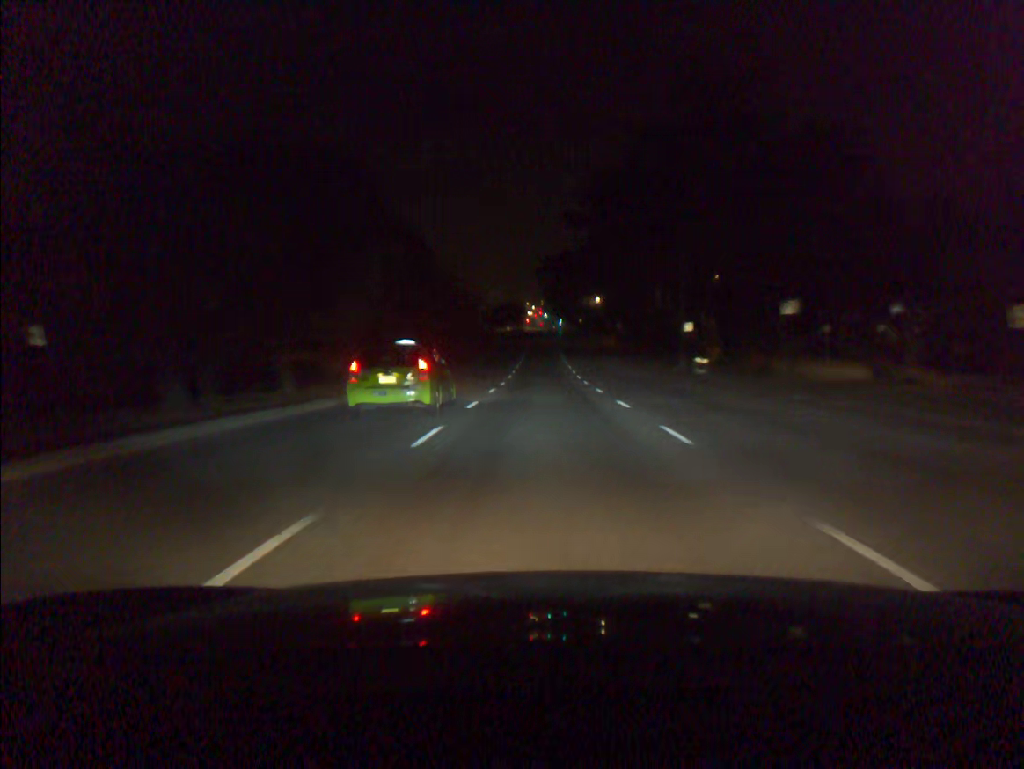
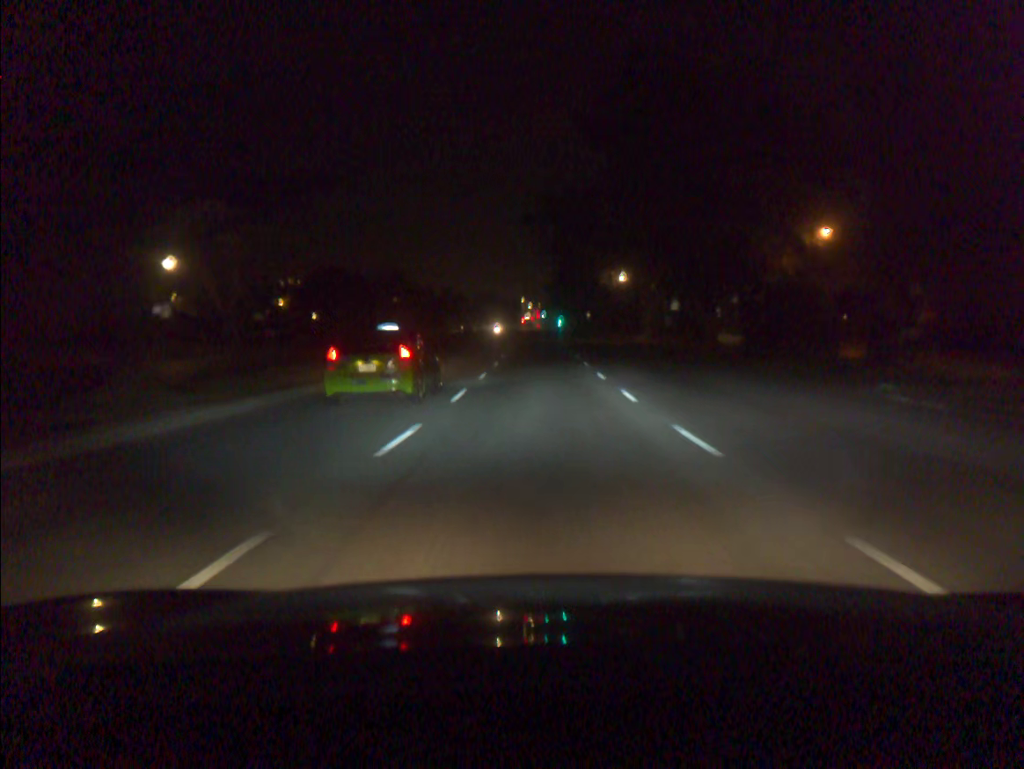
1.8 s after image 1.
(+0.1, +37.5) m; 0°
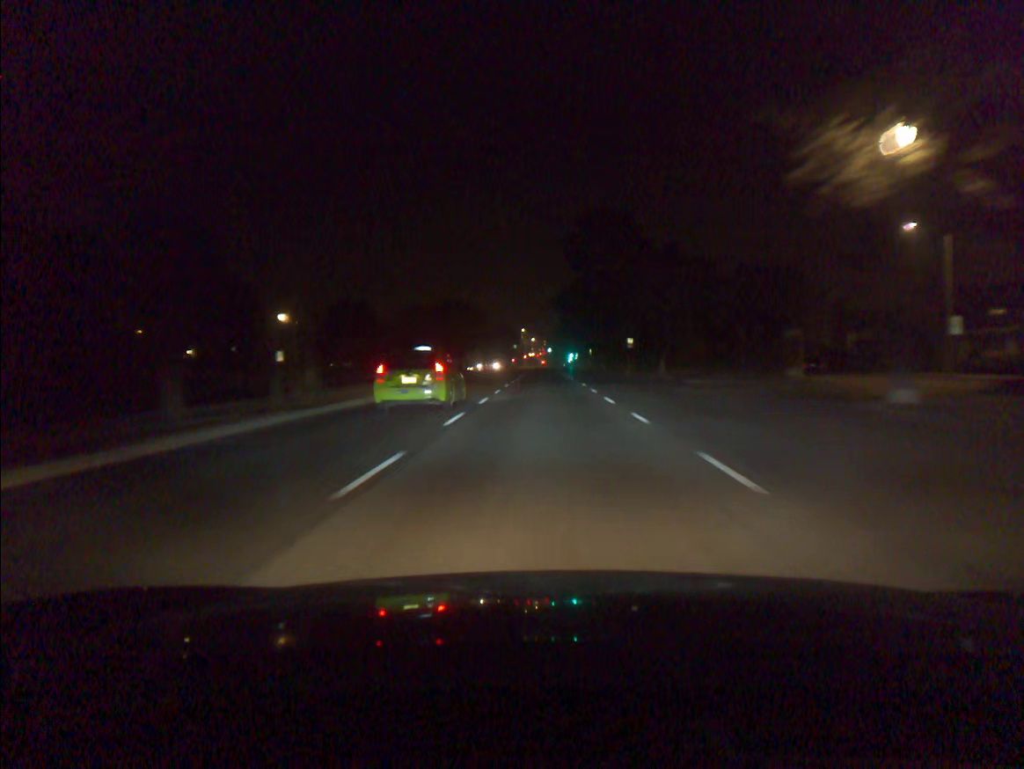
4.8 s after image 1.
(-0.2, +60.2) m; 0°
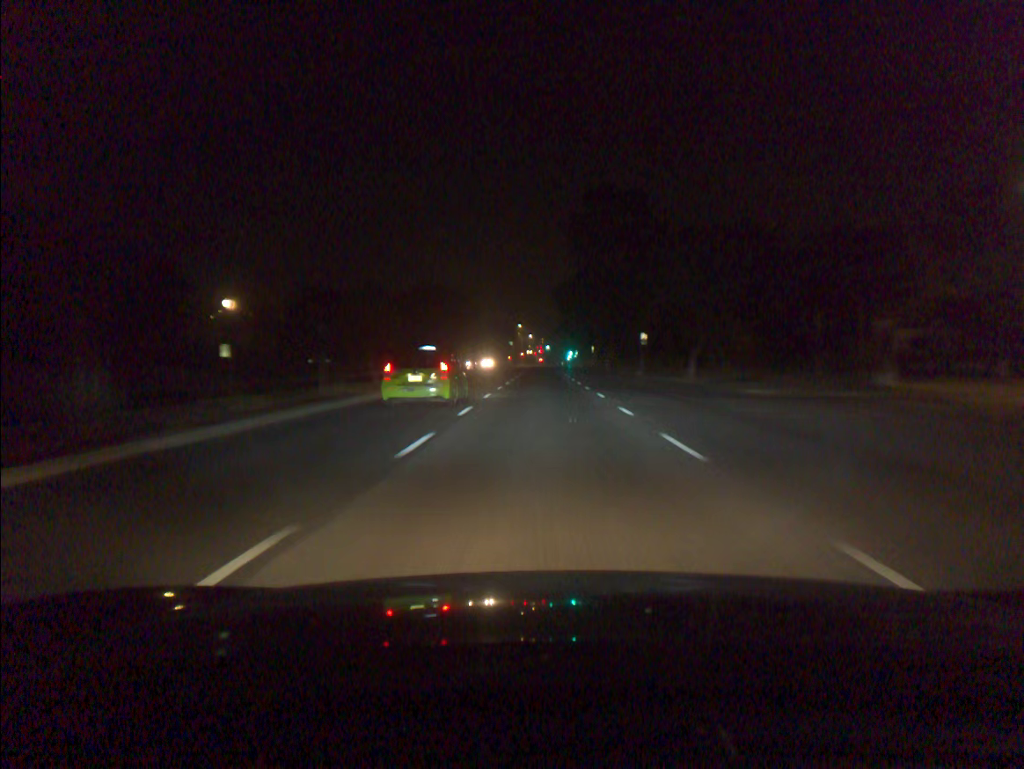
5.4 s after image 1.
(0.0, +11.9) m; 0°
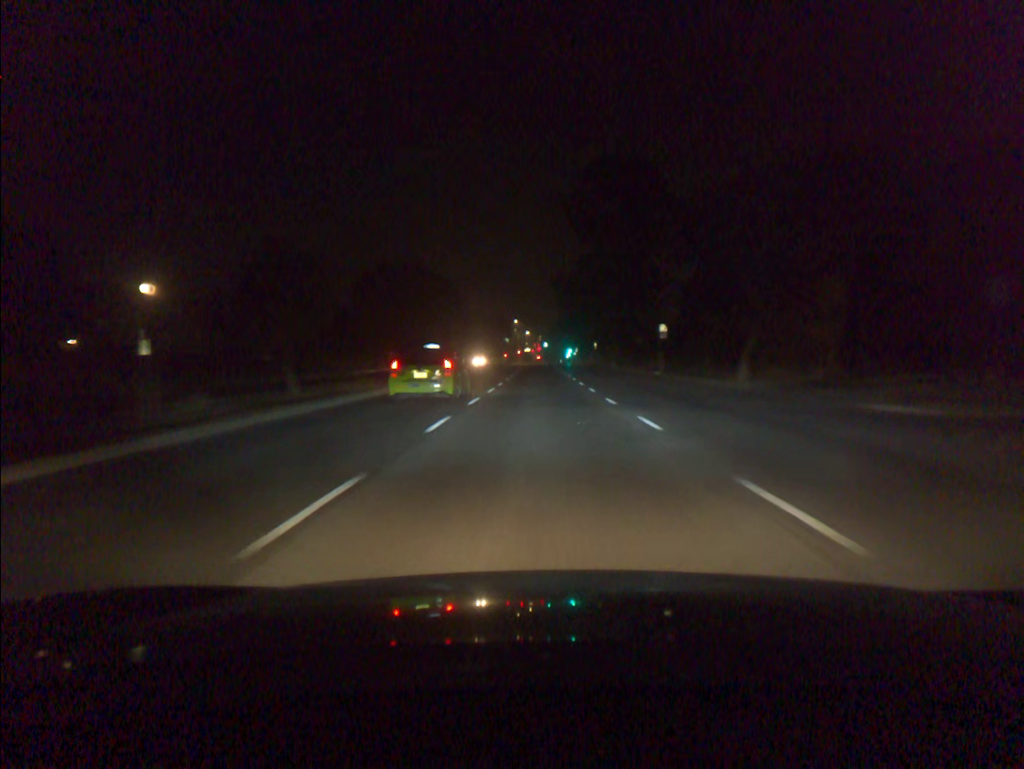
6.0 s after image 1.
(0.0, +11.9) m; 0°
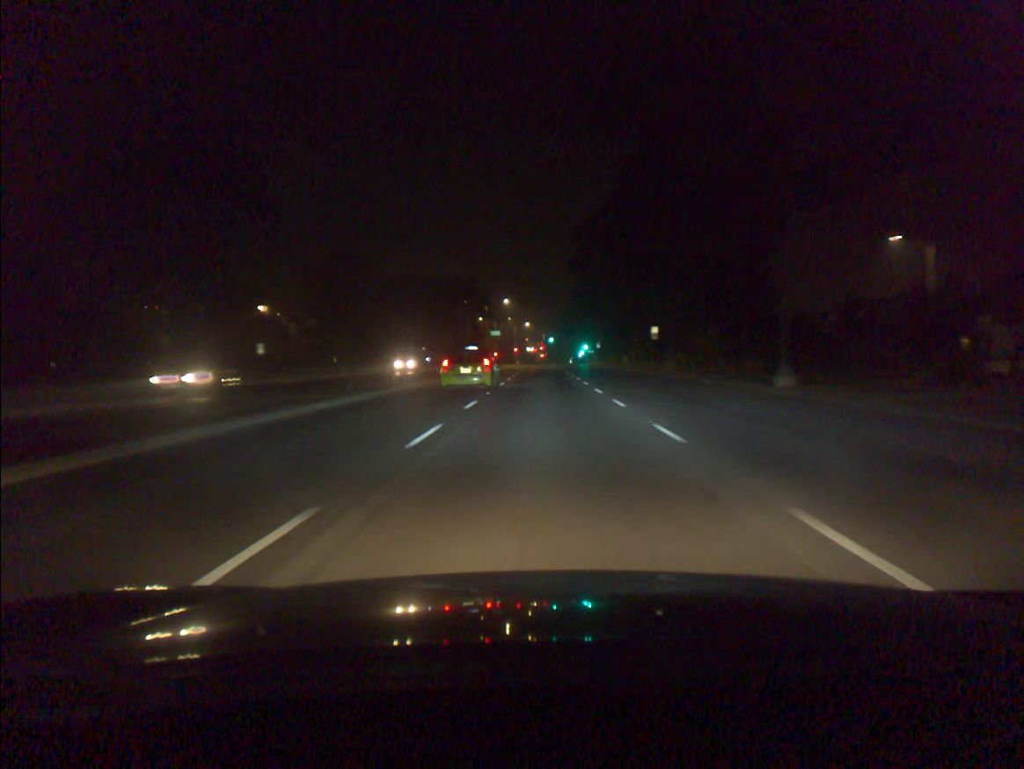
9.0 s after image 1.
(-0.1, +59.8) m; 0°
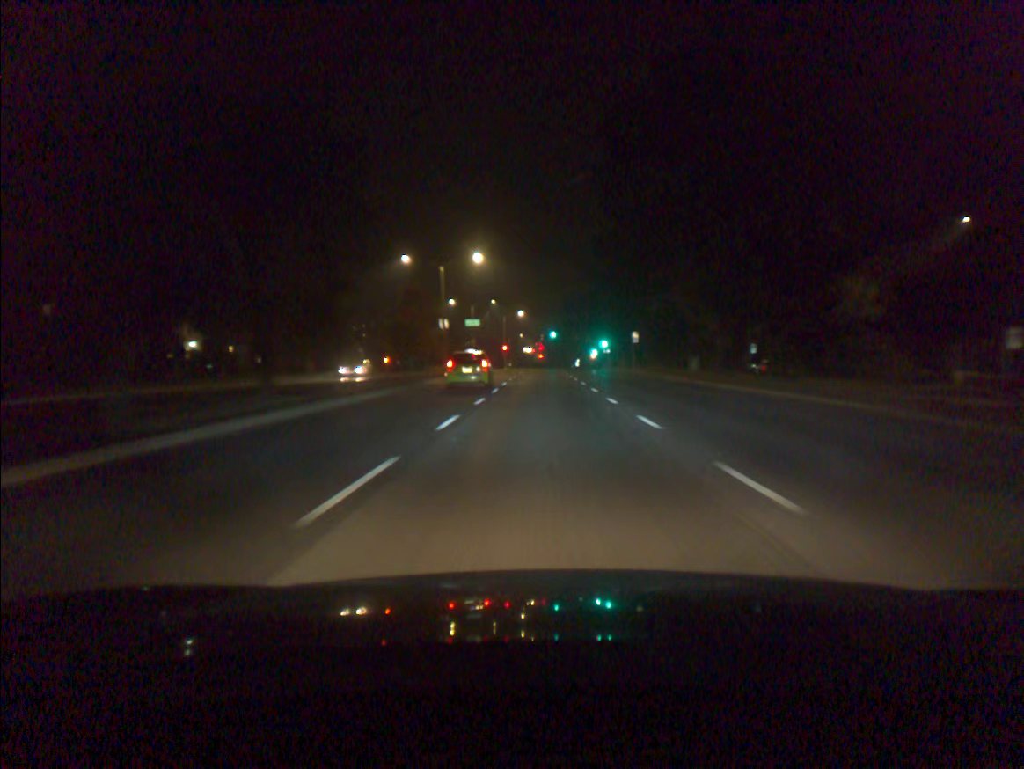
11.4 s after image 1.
(0.0, +48.4) m; 0°
